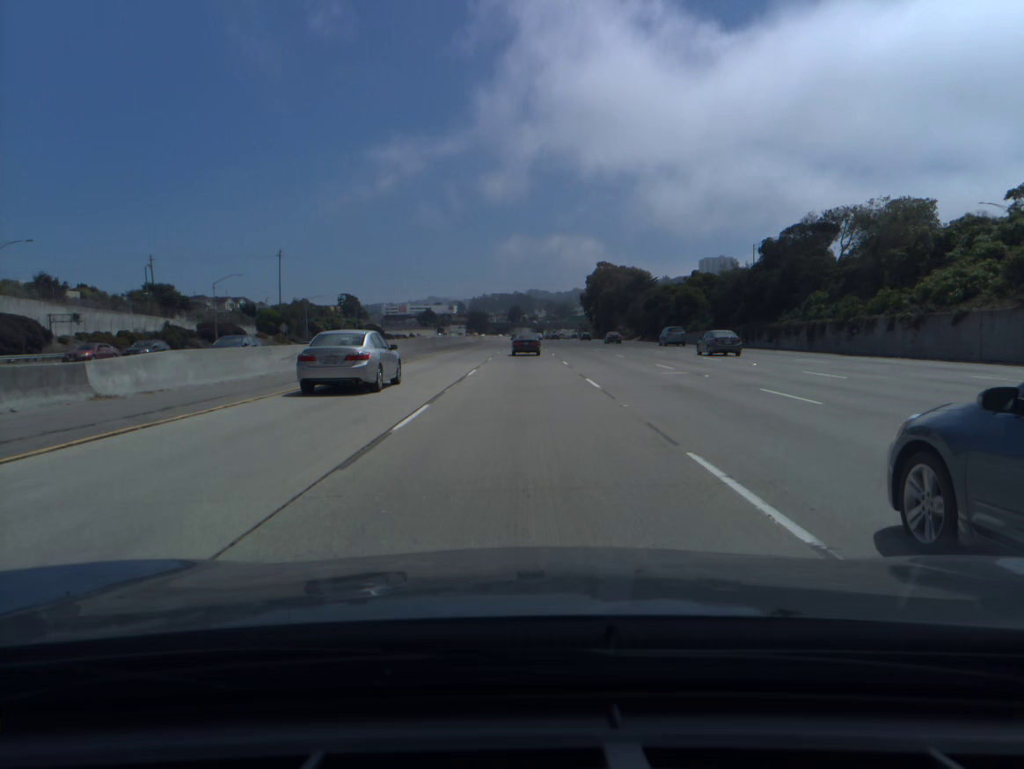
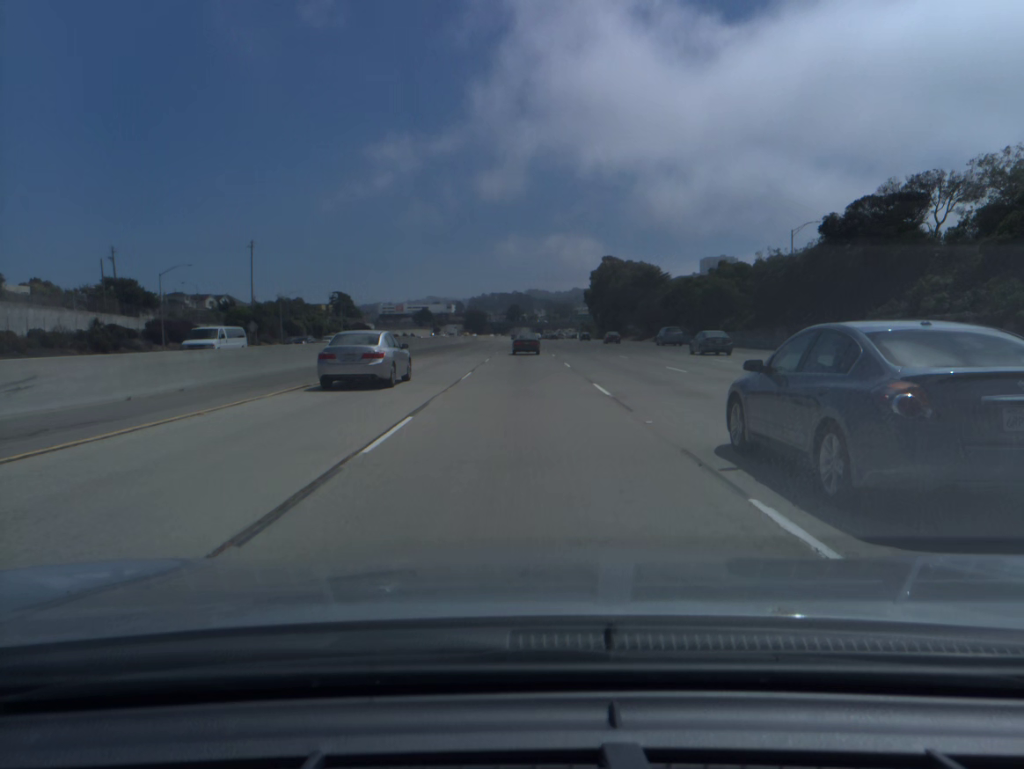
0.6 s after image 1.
(0.0, +16.9) m; 0°
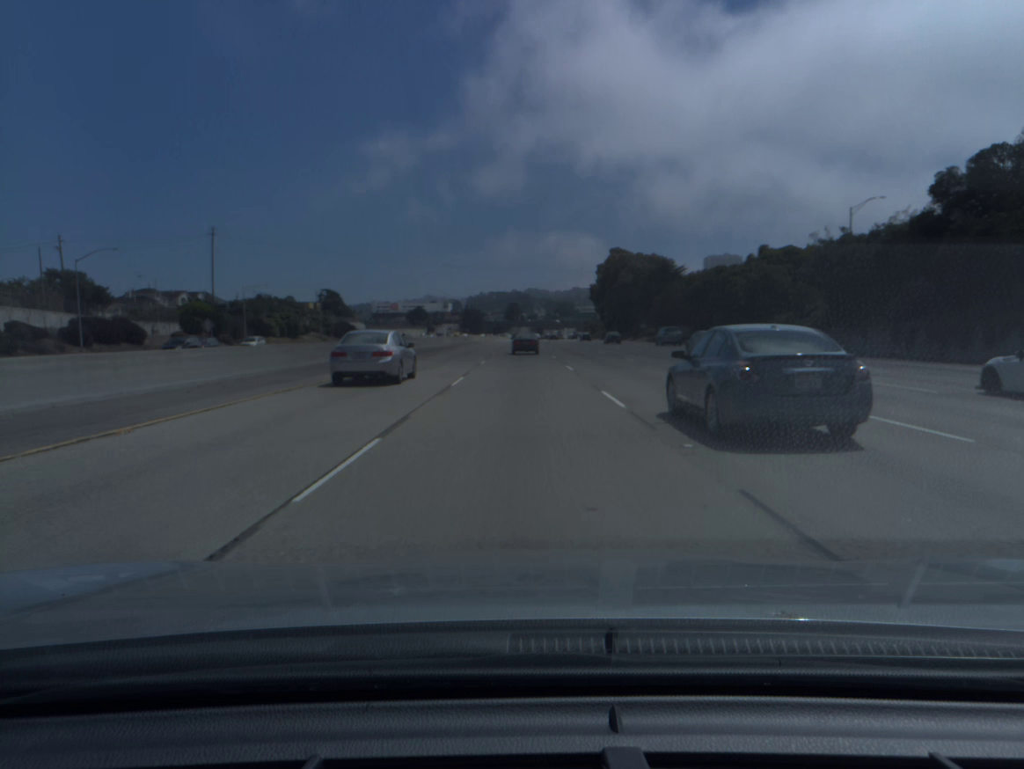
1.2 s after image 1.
(0.0, +17.1) m; 0°
